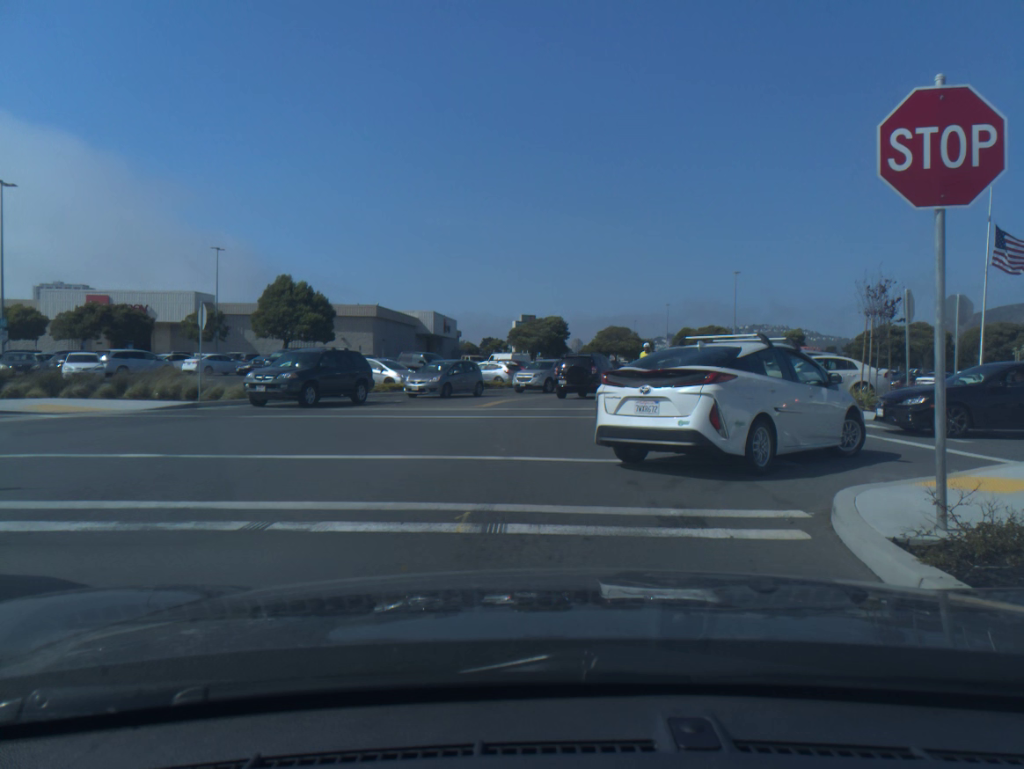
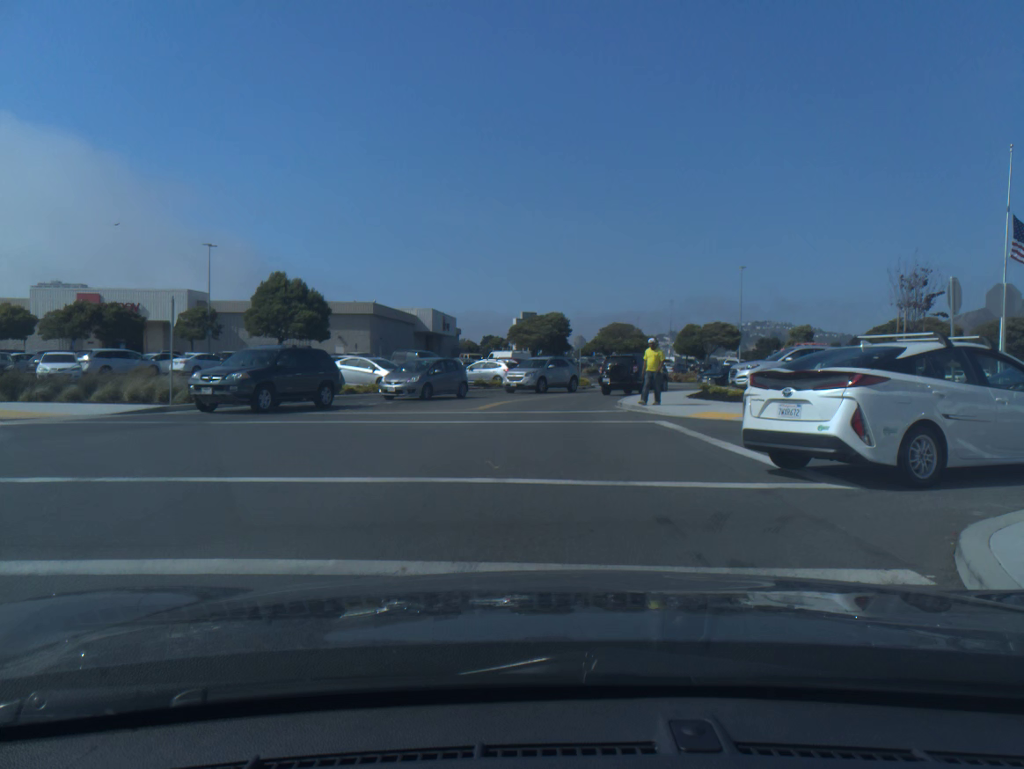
(0.0, +1.9) m; 0°
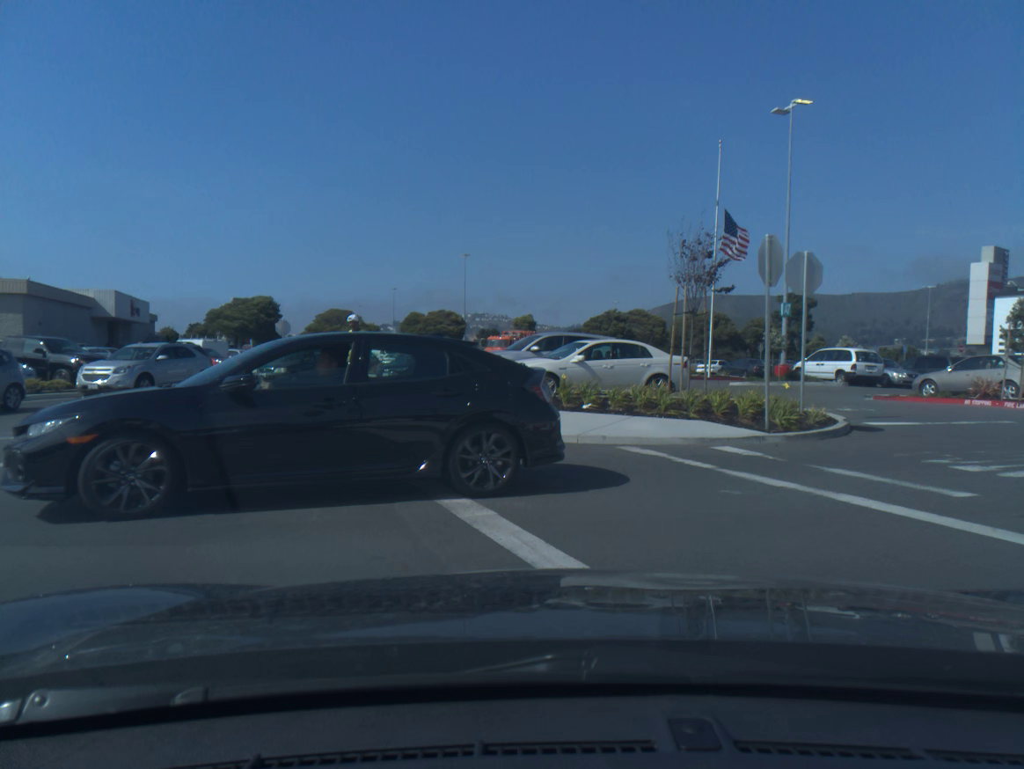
(+1.0, +6.2) m; +31°
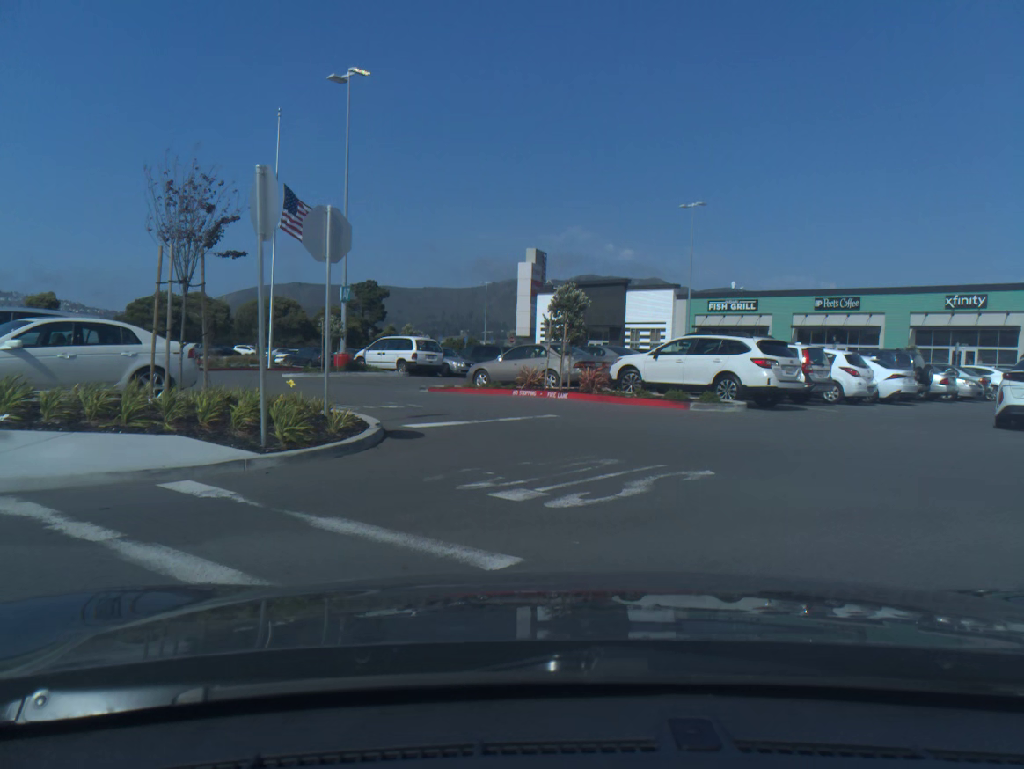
(+1.0, +3.5) m; +30°
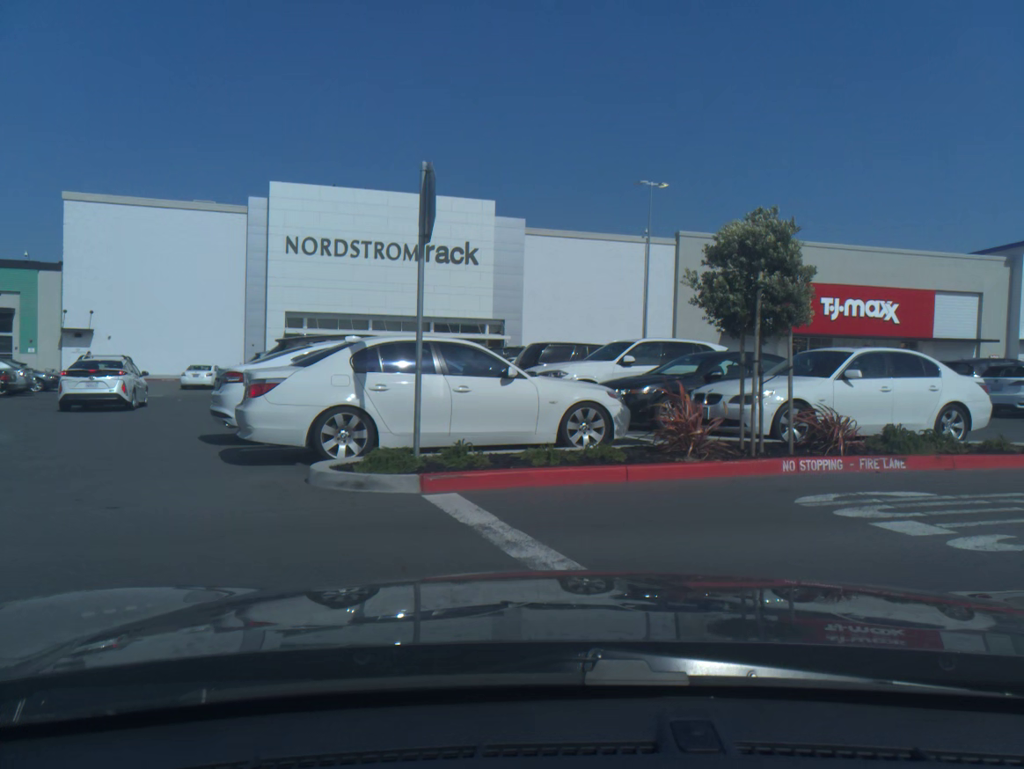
(+3.4, +6.4) m; +68°
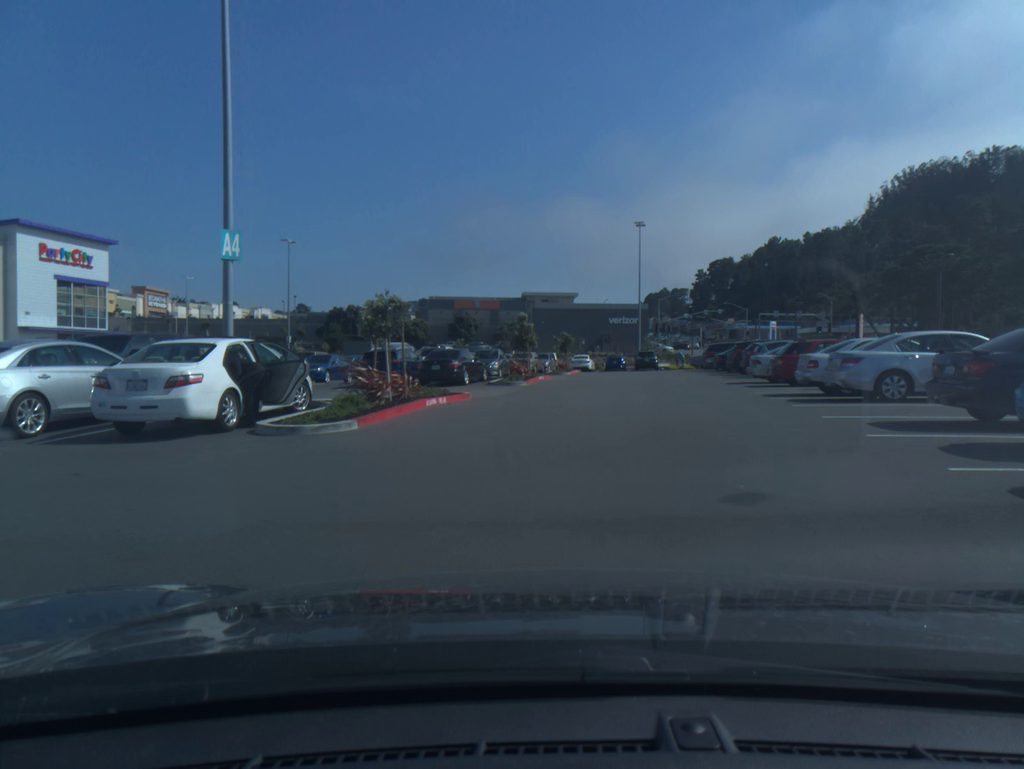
(+4.6, +6.6) m; +46°
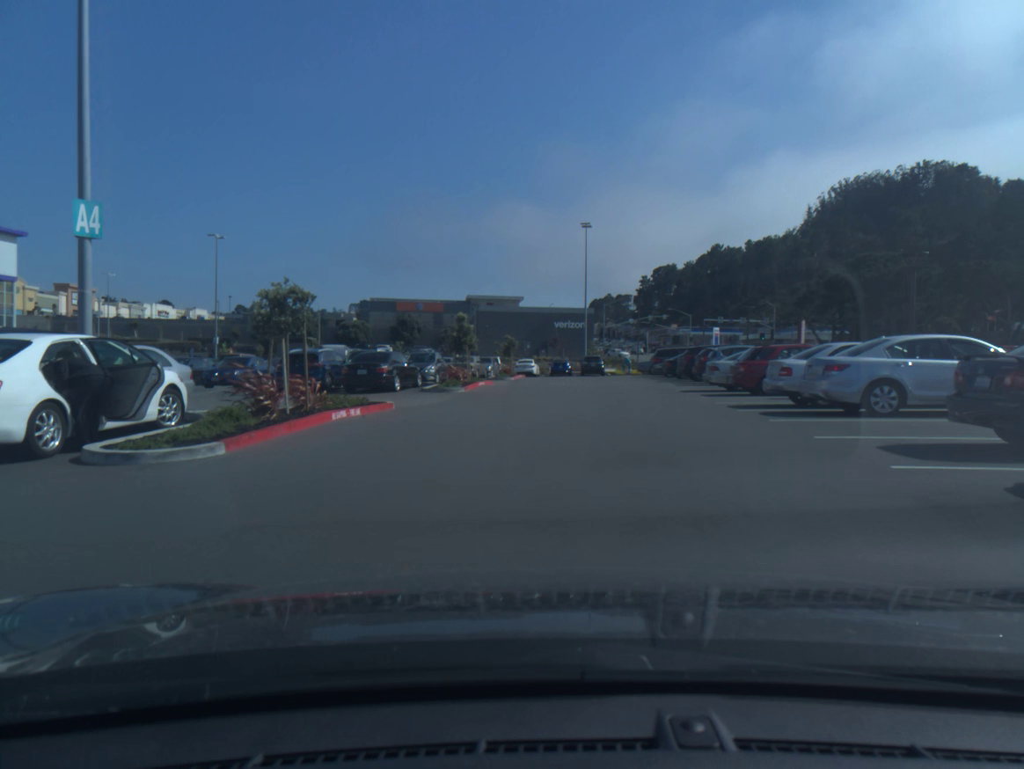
(+0.1, +2.7) m; +3°
